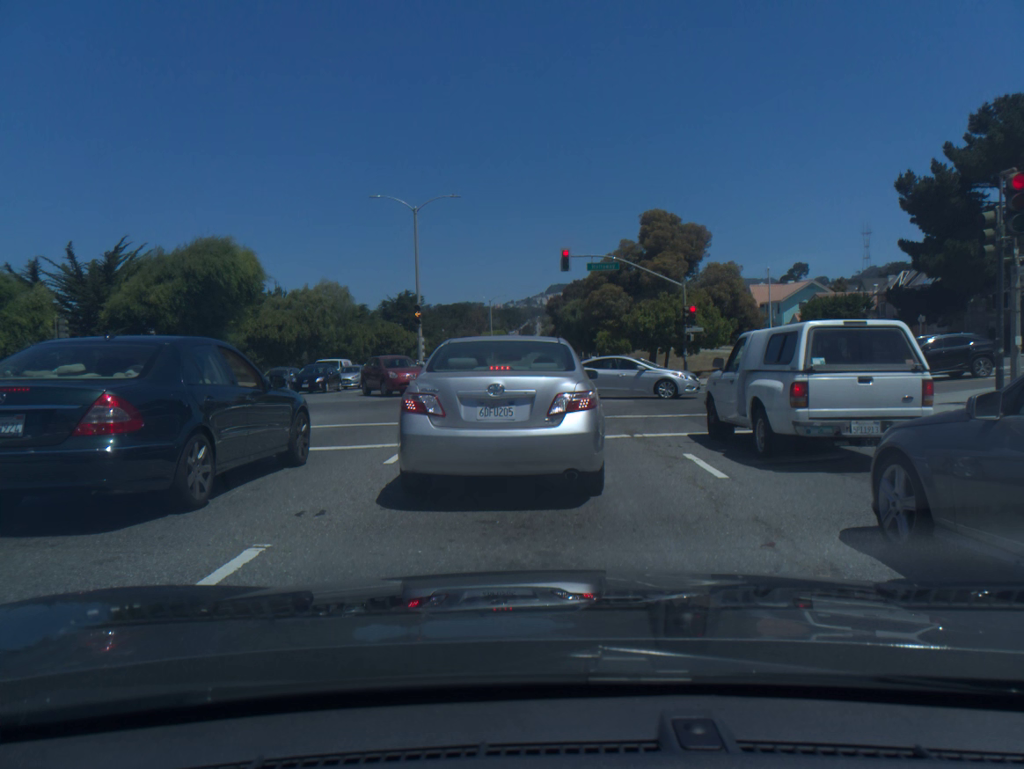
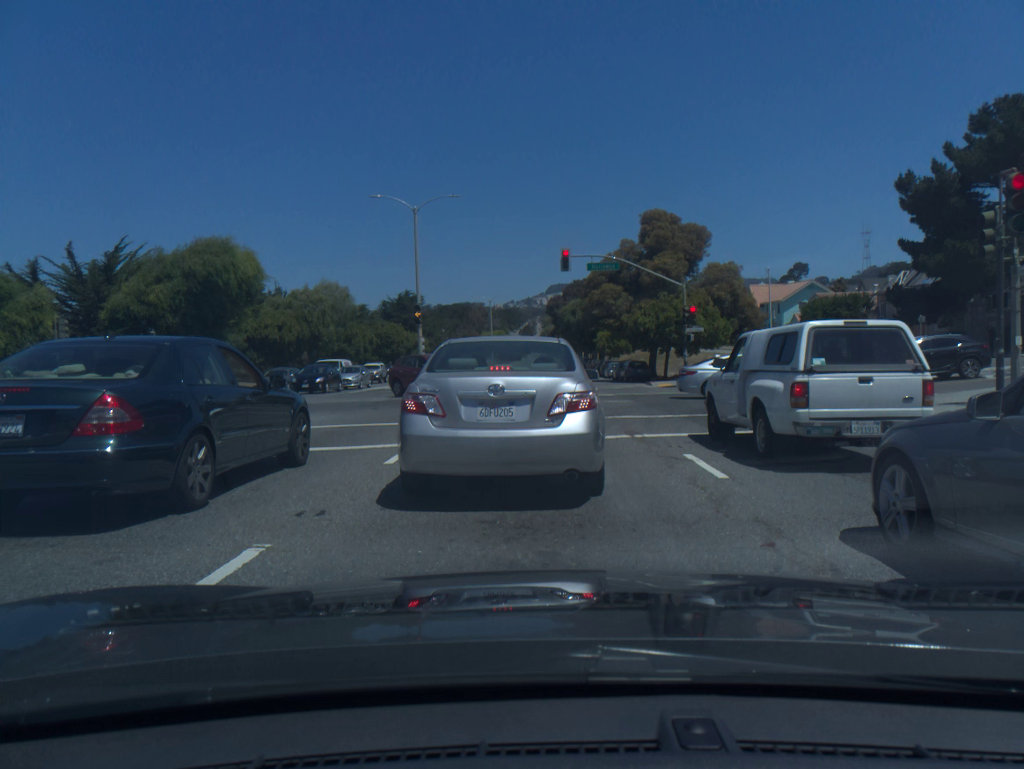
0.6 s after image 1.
(0.0, 0.0) m; 0°
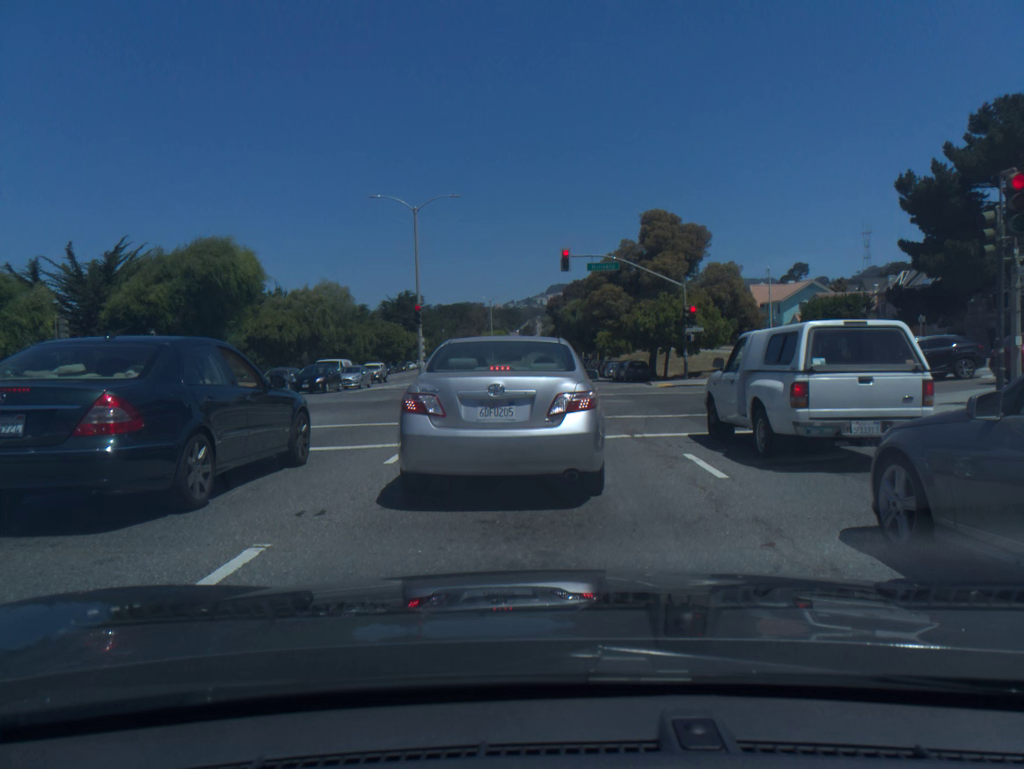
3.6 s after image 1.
(0.0, 0.0) m; 0°
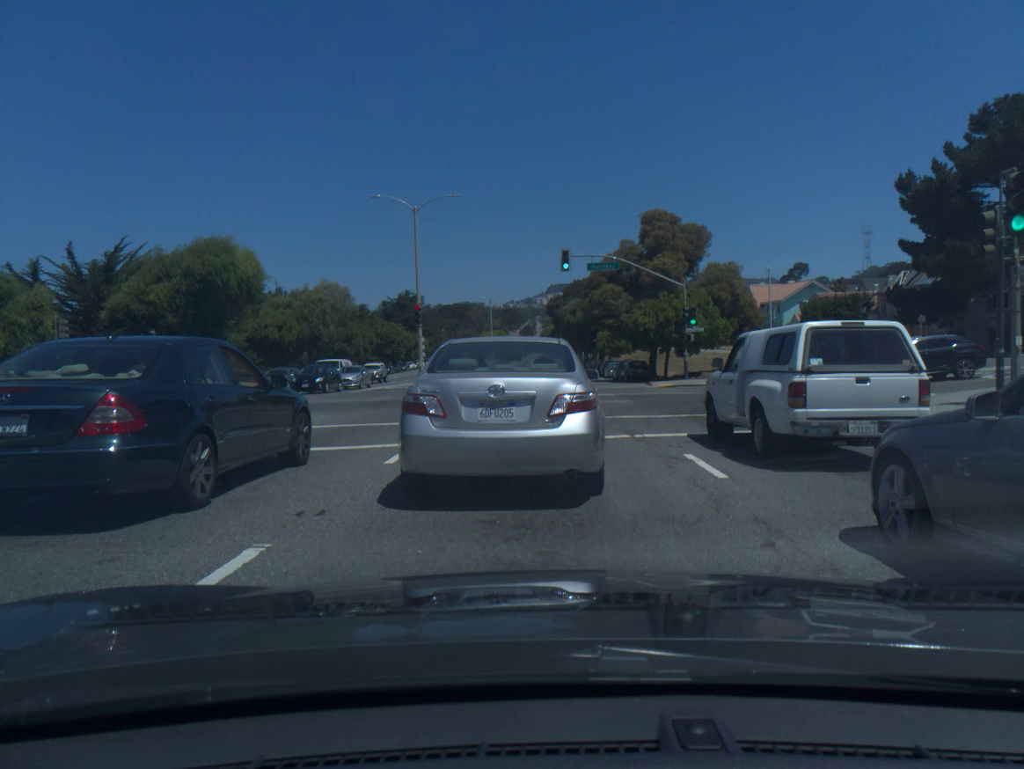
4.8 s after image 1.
(0.0, 0.0) m; 0°
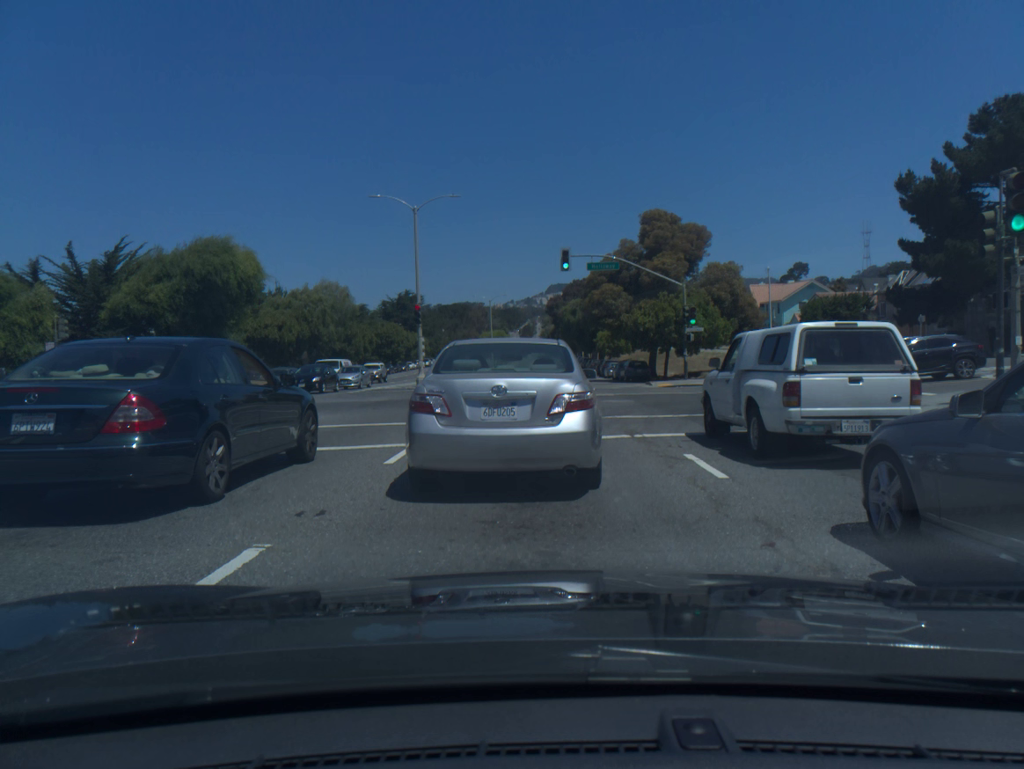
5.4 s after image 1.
(0.0, 0.0) m; 0°
